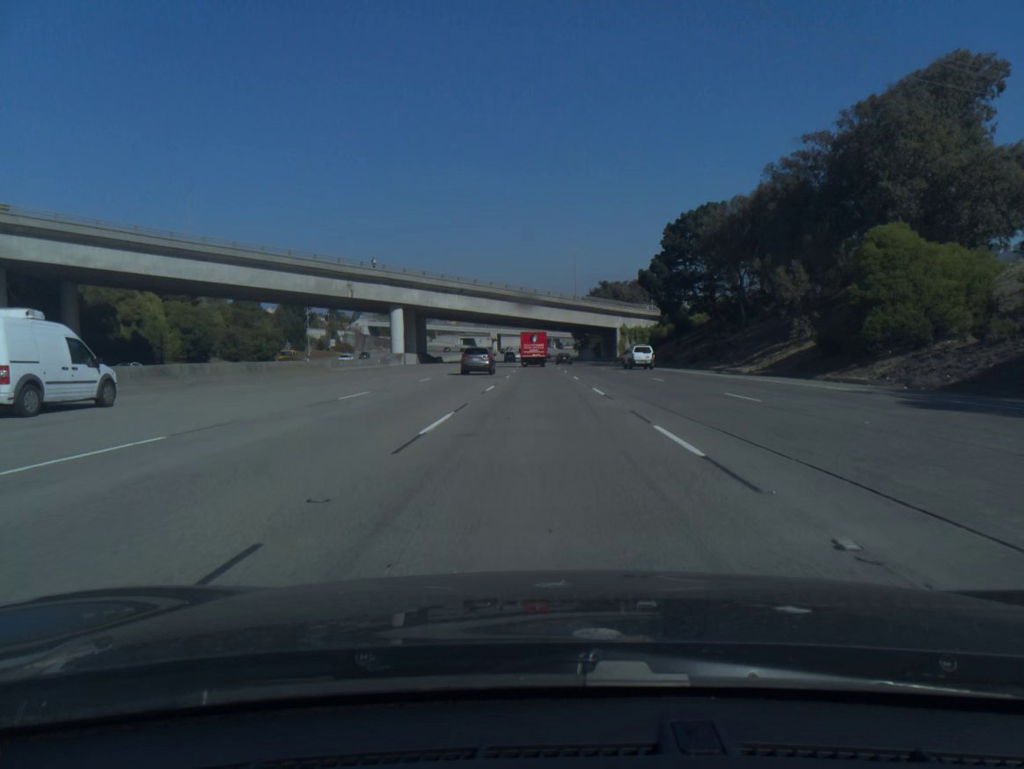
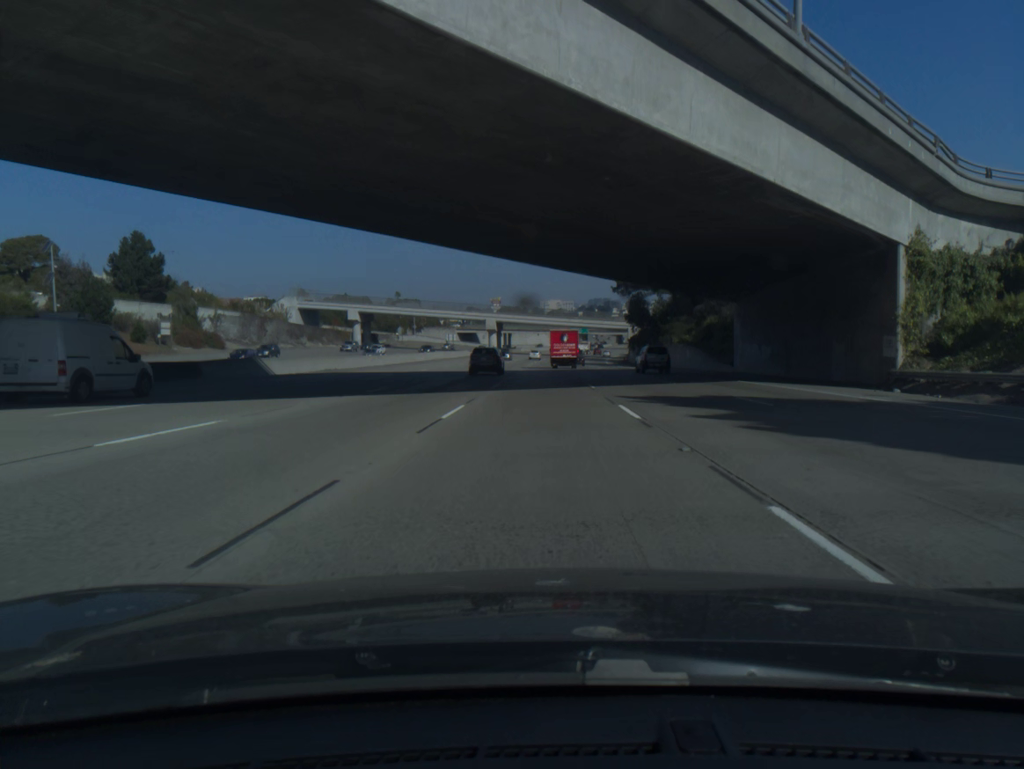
(-1.0, +97.3) m; -2°
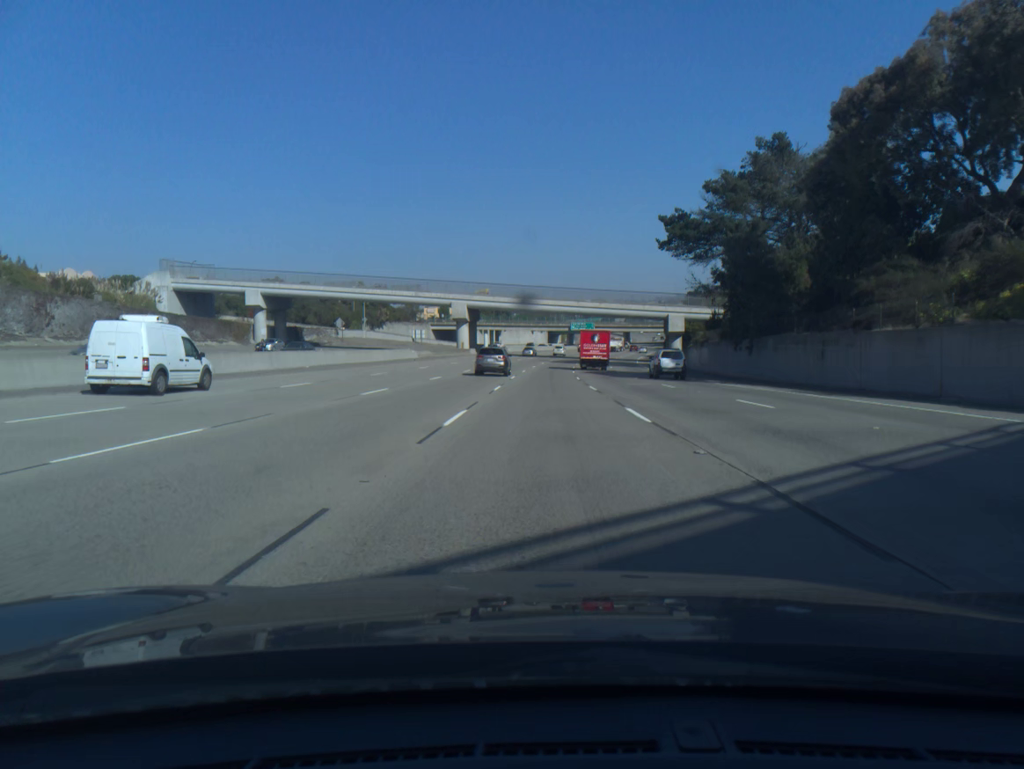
(0.0, +58.0) m; 0°
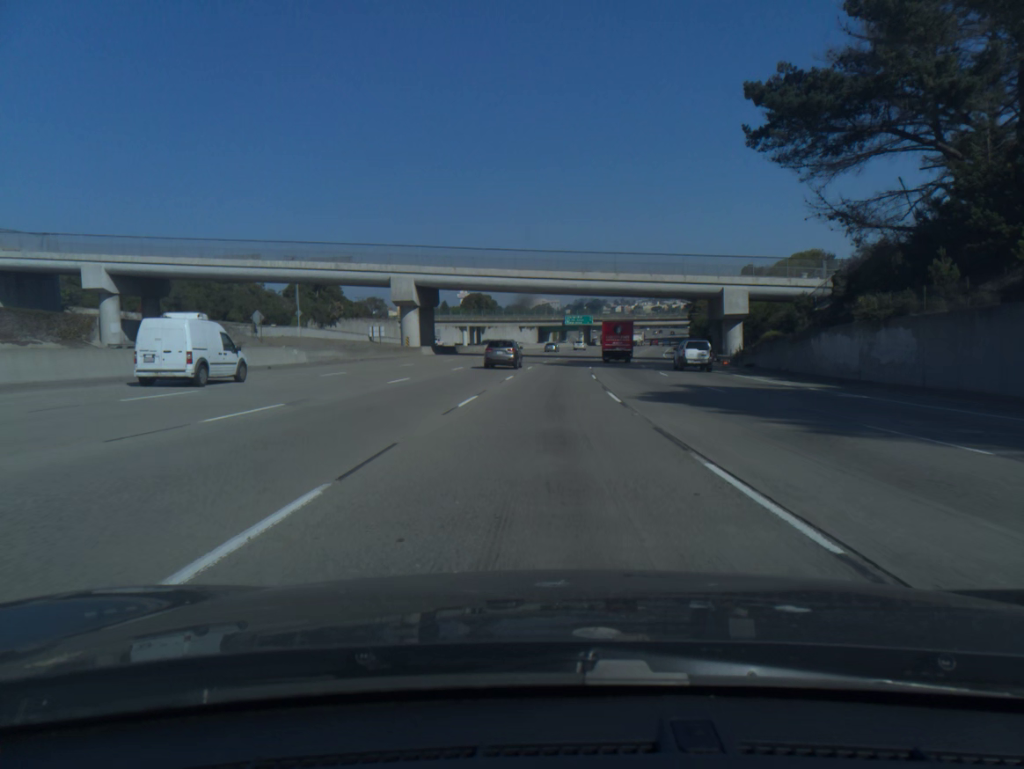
(+0.3, +38.9) m; +1°
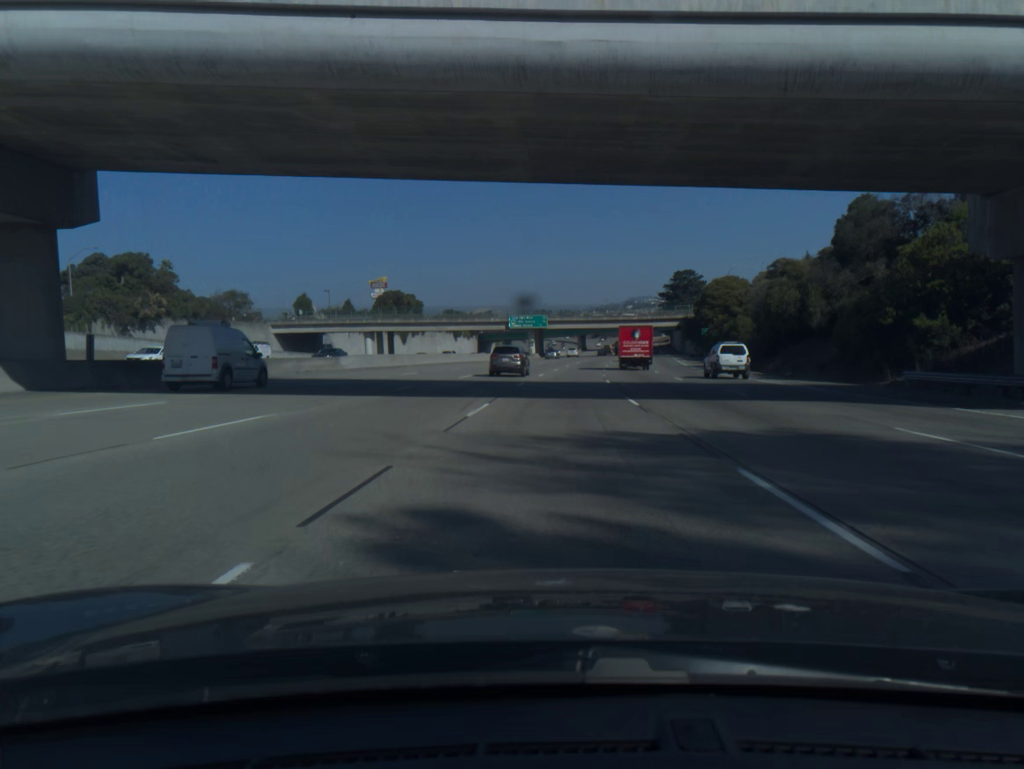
(+1.6, +58.9) m; +4°
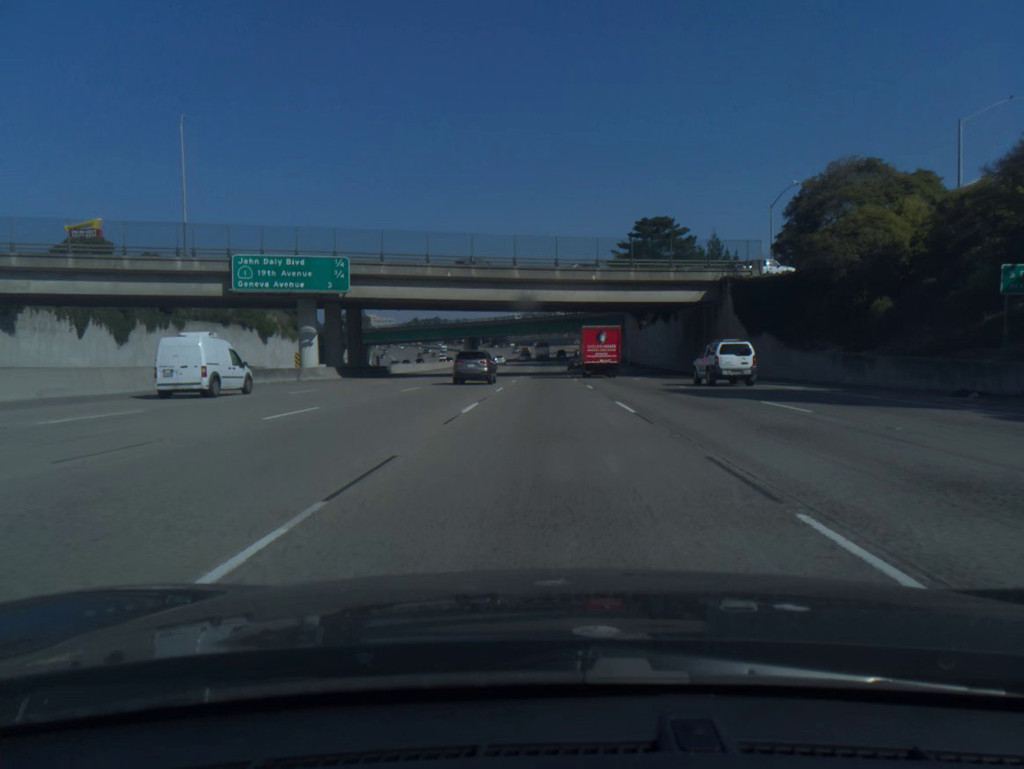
(+7.3, +98.2) m; +7°
